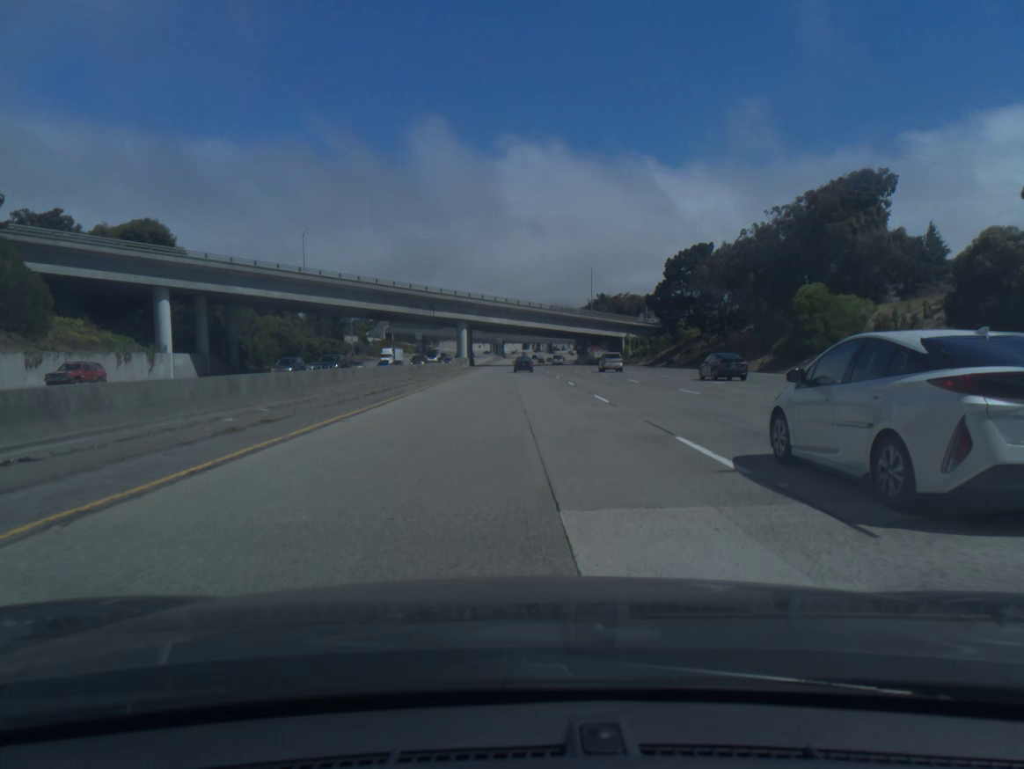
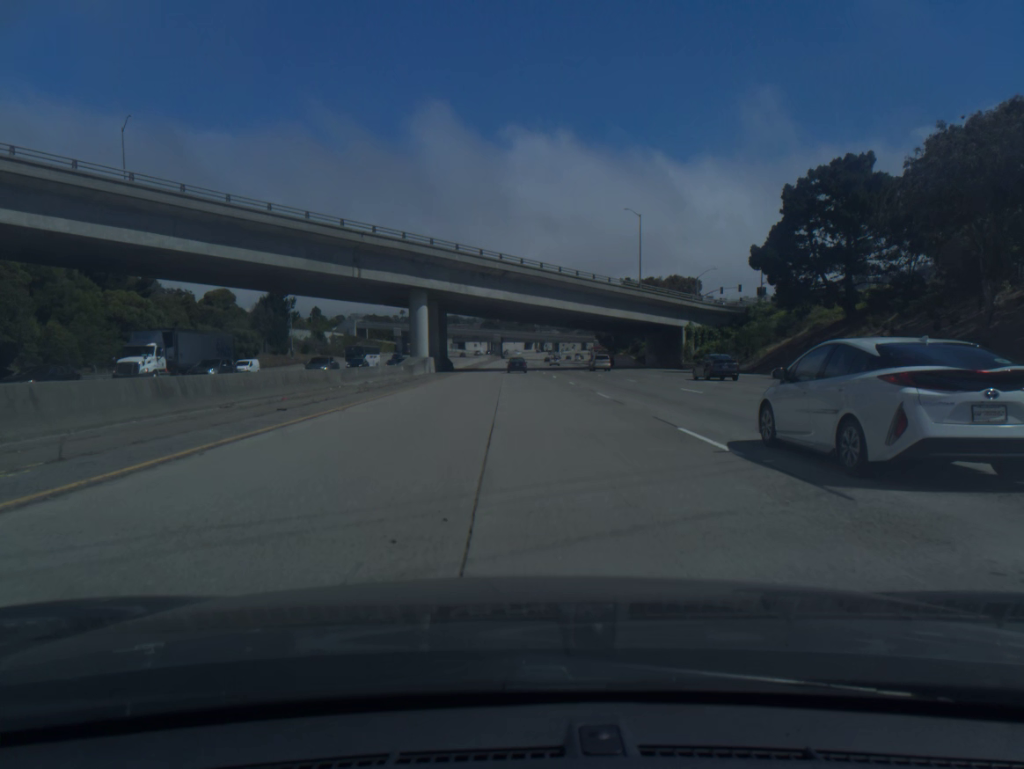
(-0.1, +55.6) m; 0°
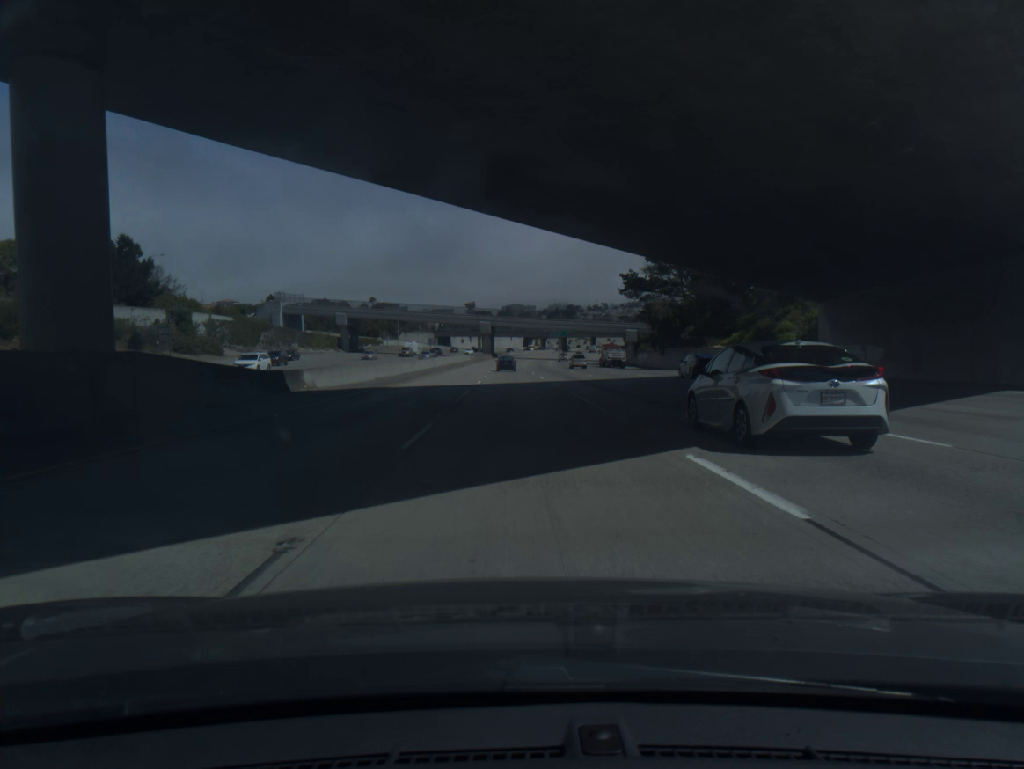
(+0.1, +74.4) m; 0°
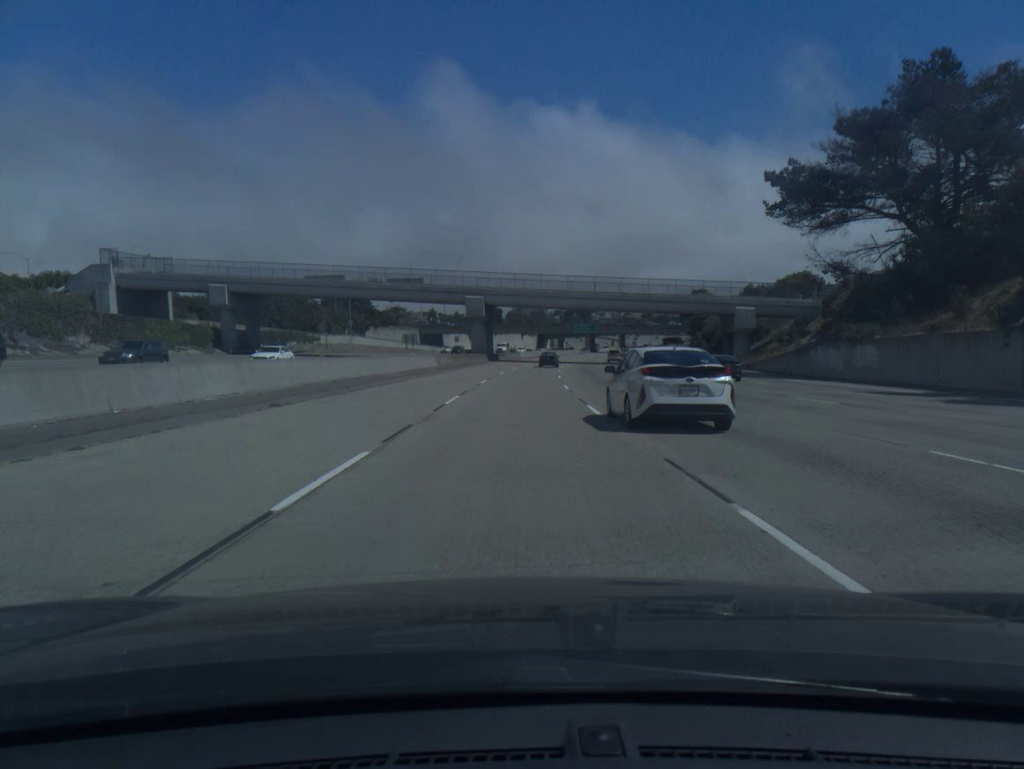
(-0.6, +74.8) m; -1°
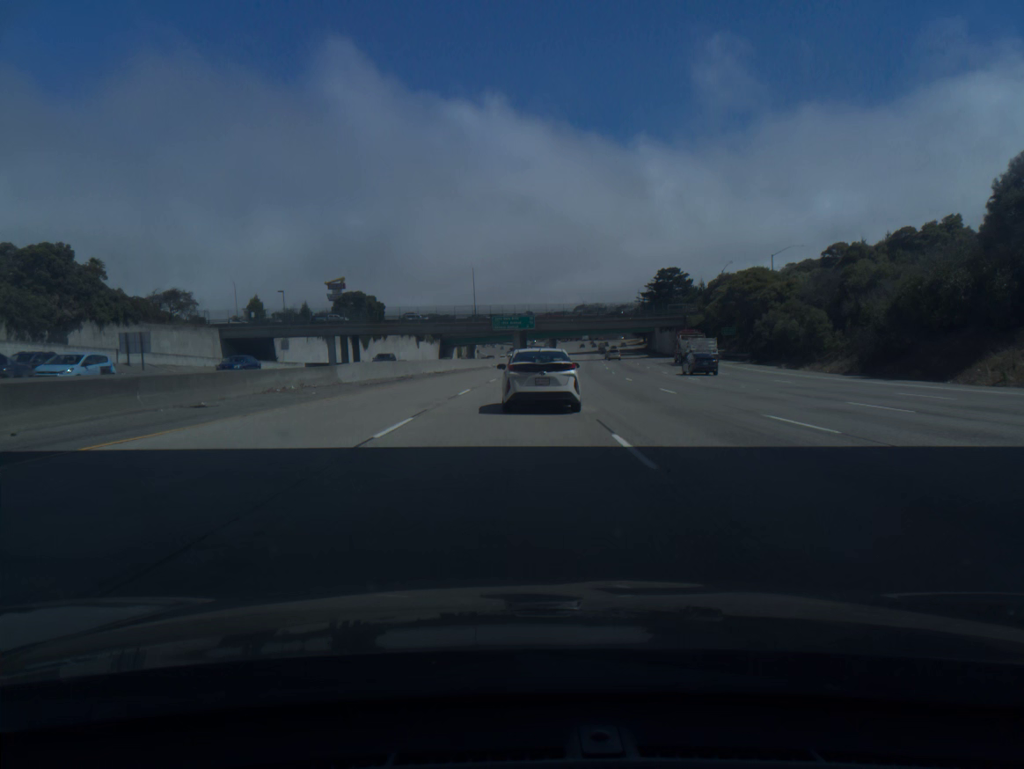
(+4.4, +93.5) m; +7°
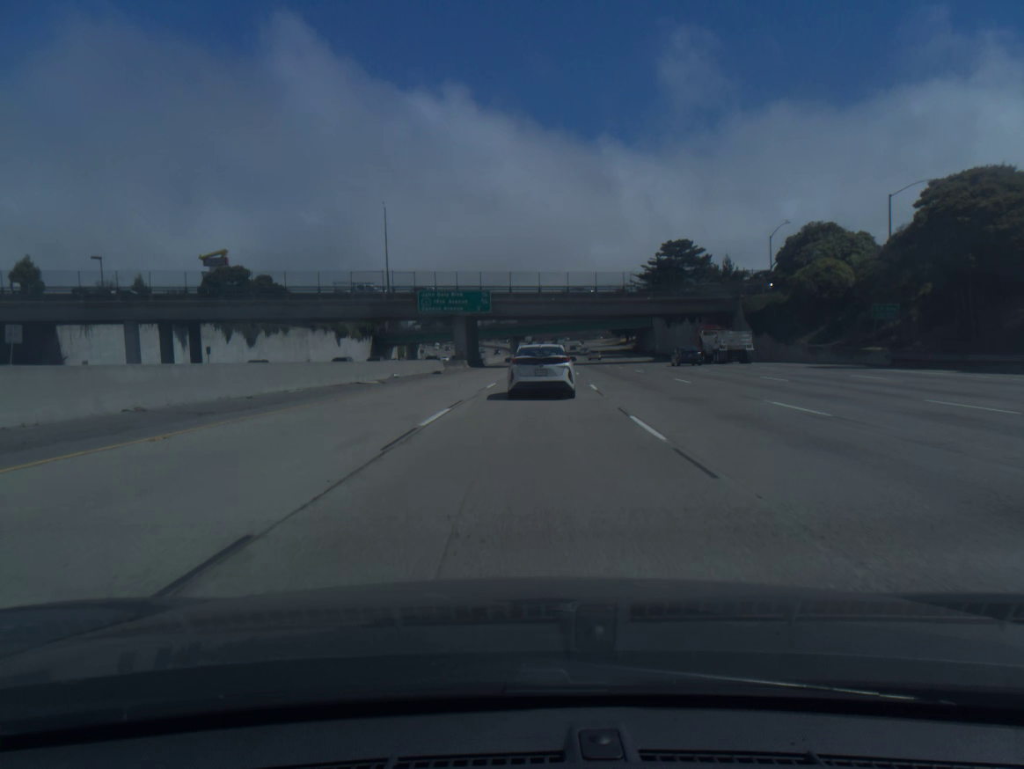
(+1.4, +55.3) m; +3°
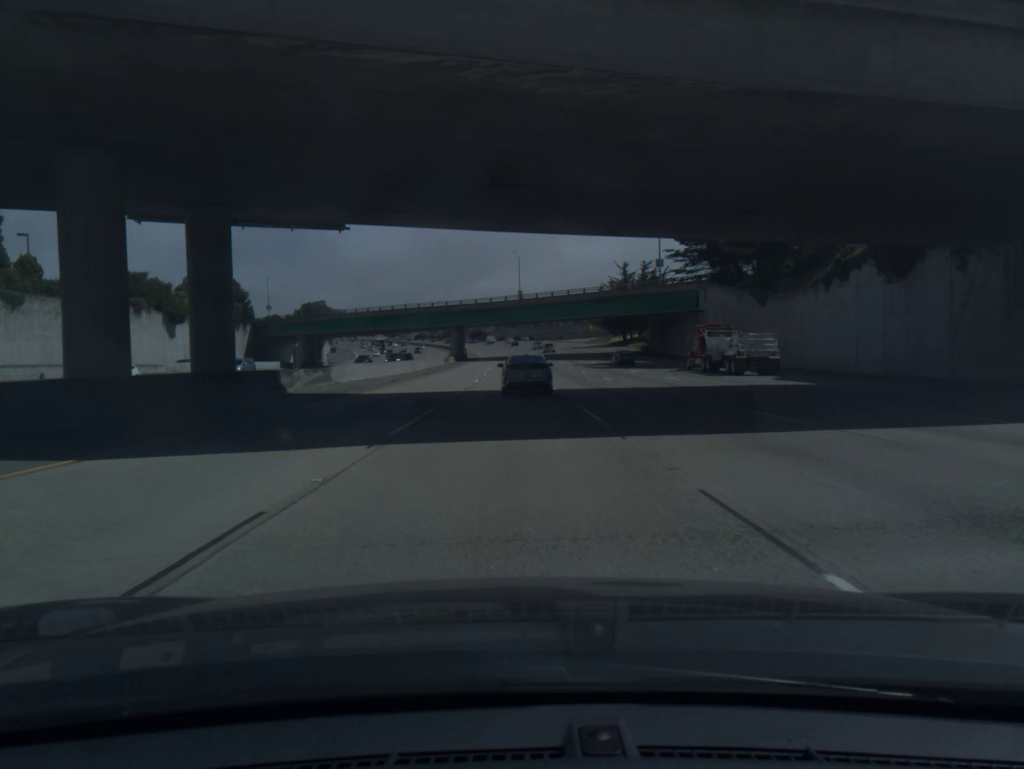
(+2.9, +71.5) m; +3°
